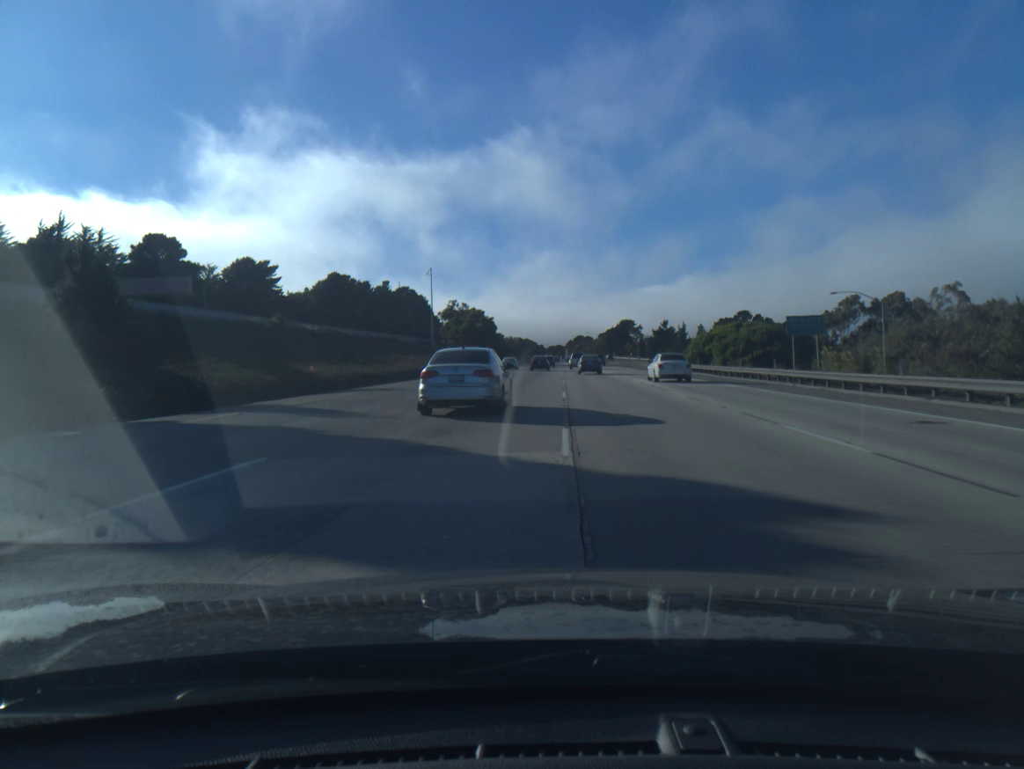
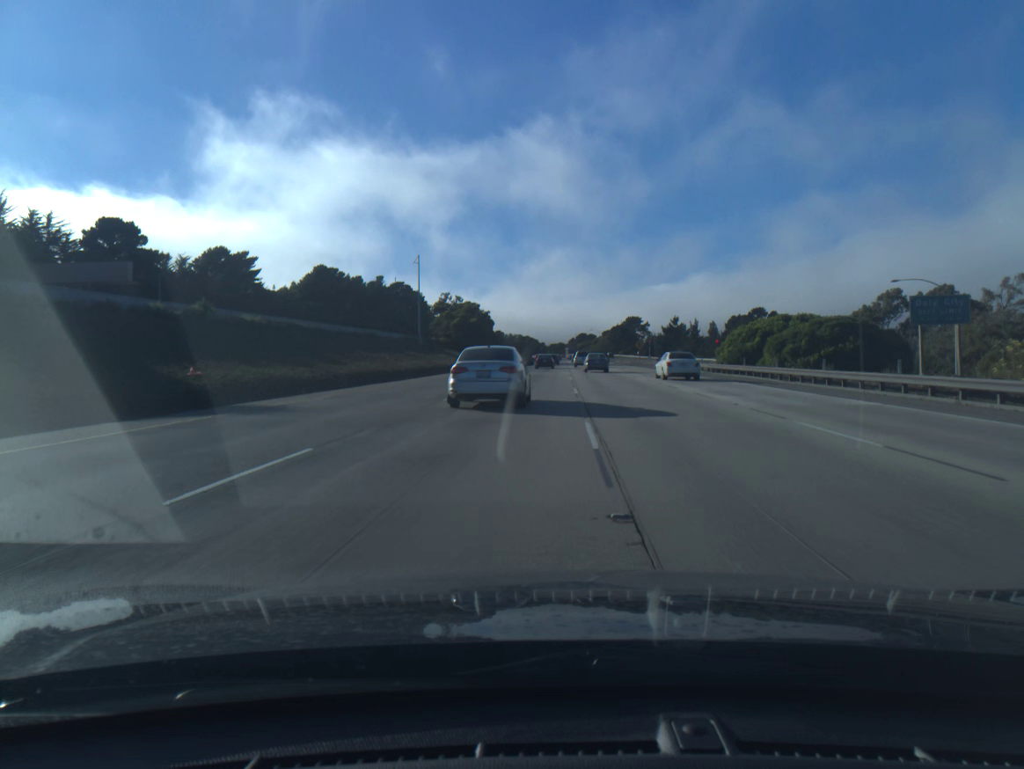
(0.0, +13.9) m; 0°
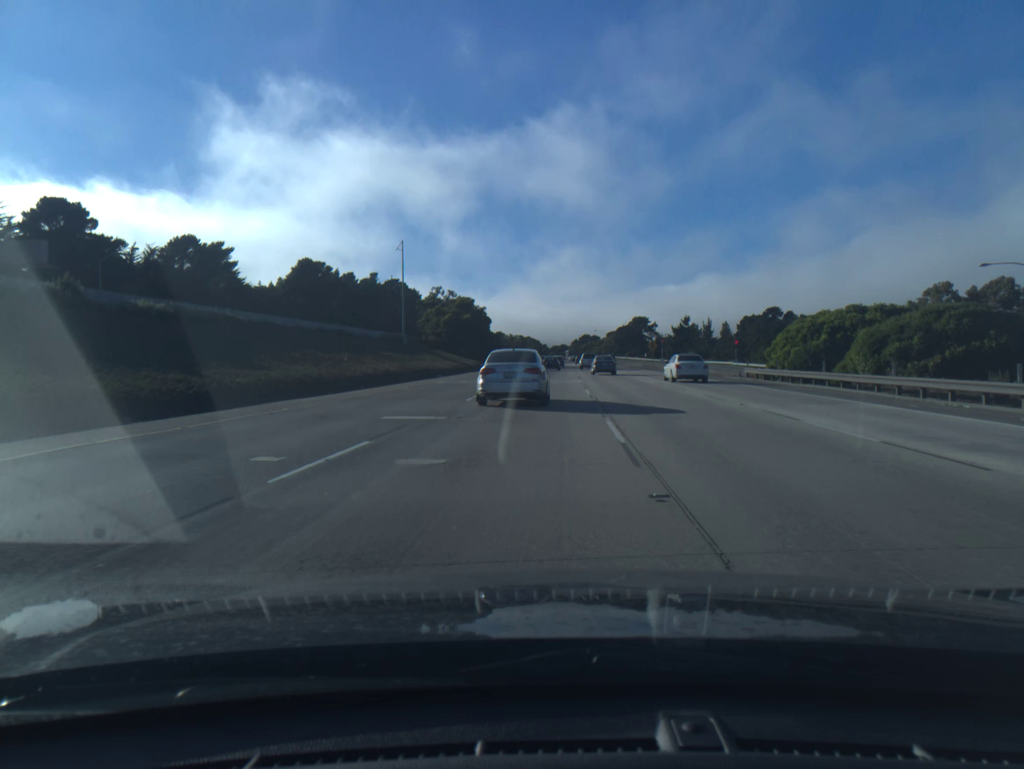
(0.0, +13.7) m; 0°
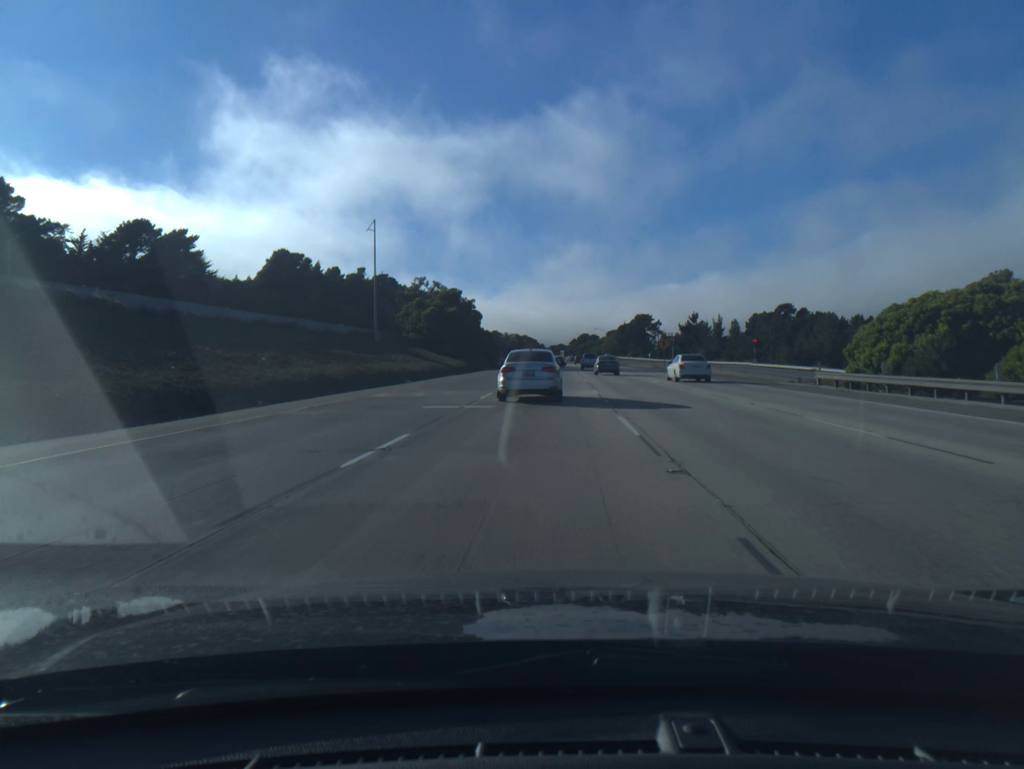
(0.0, +13.6) m; 0°
